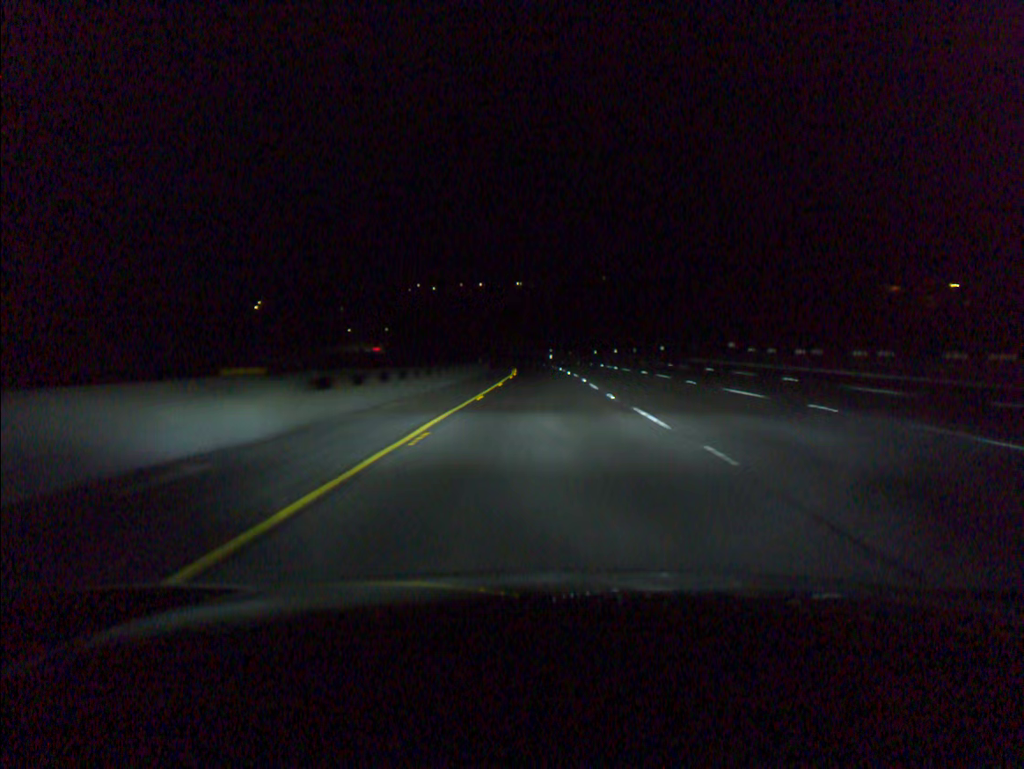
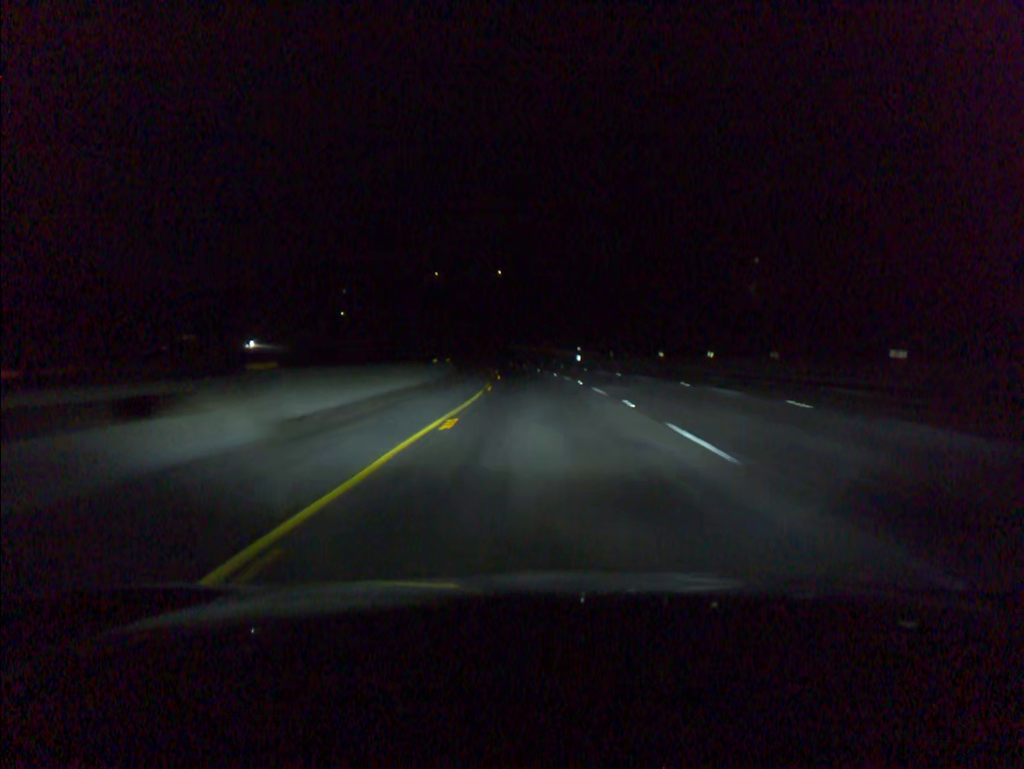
(-0.5, +59.1) m; -2°
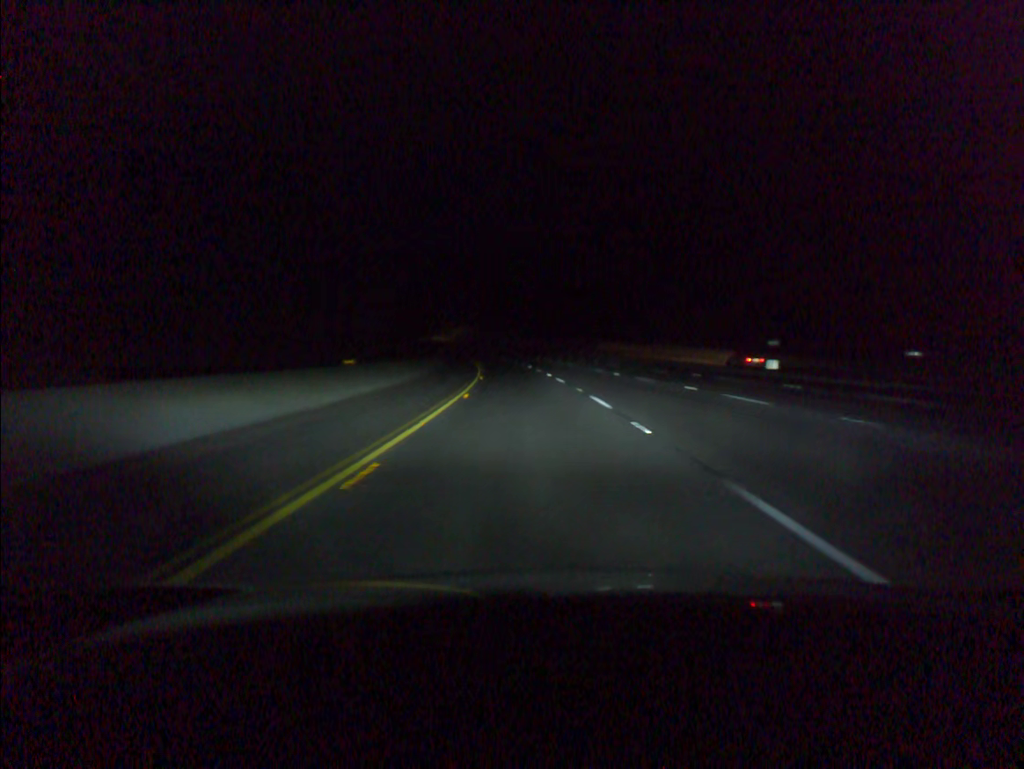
(-3.5, +78.5) m; -6°
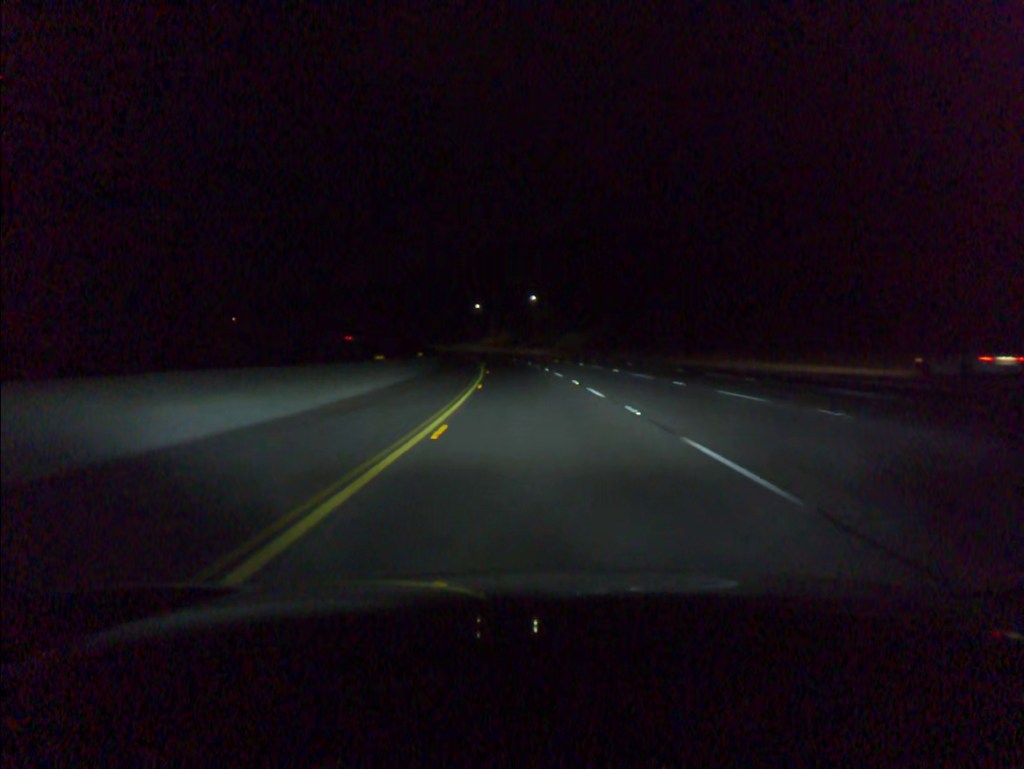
(-8.2, +97.6) m; -9°
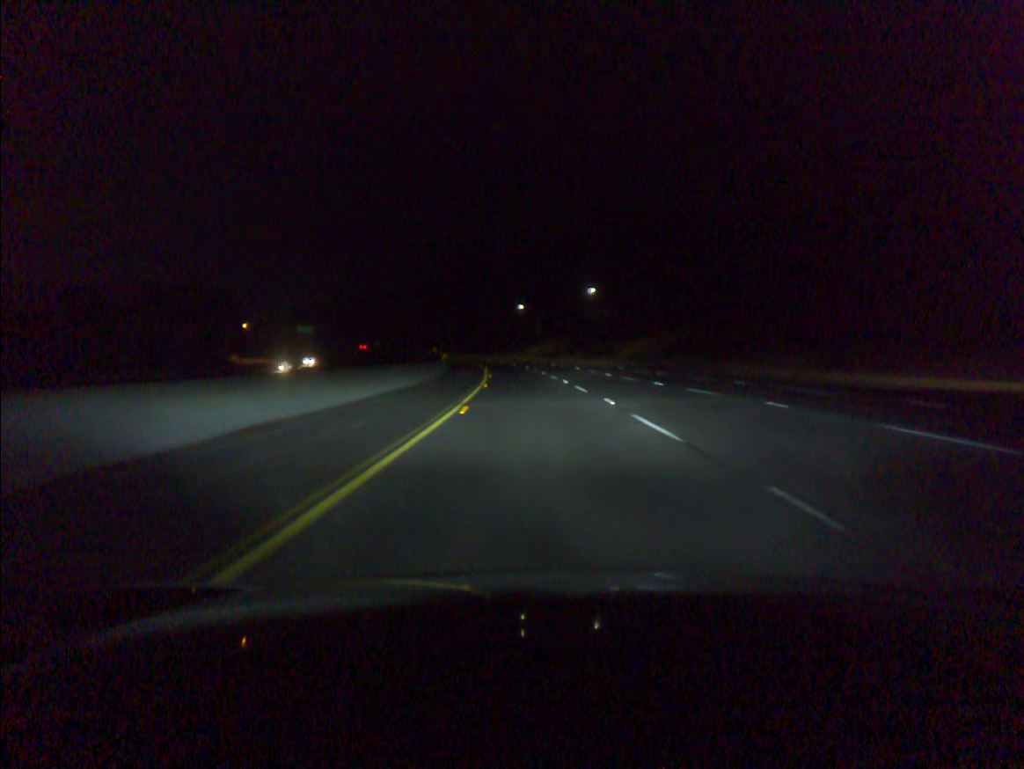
(-1.3, +39.0) m; -4°
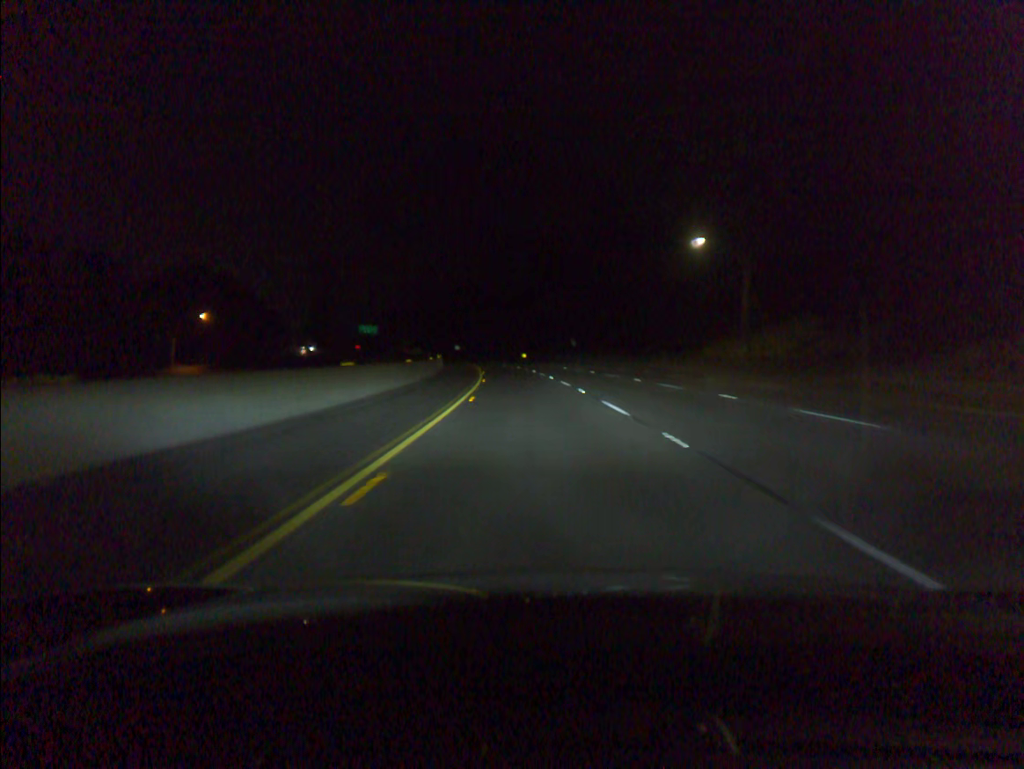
(-7.3, +96.8) m; -9°
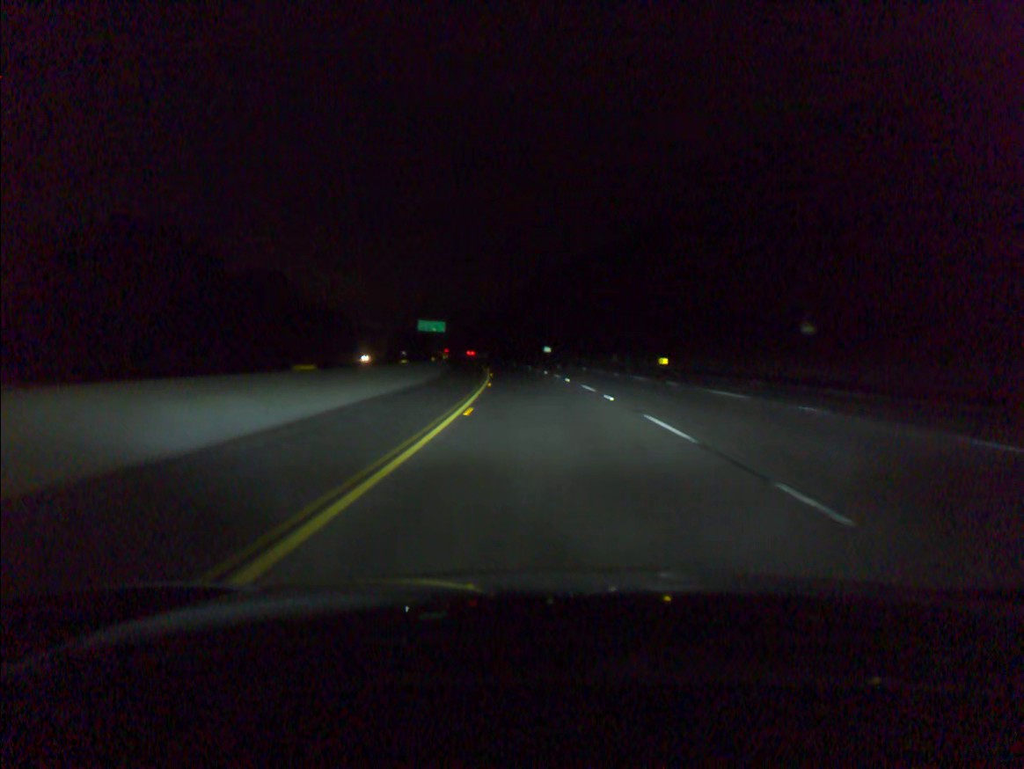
(-5.2, +77.8) m; -8°
